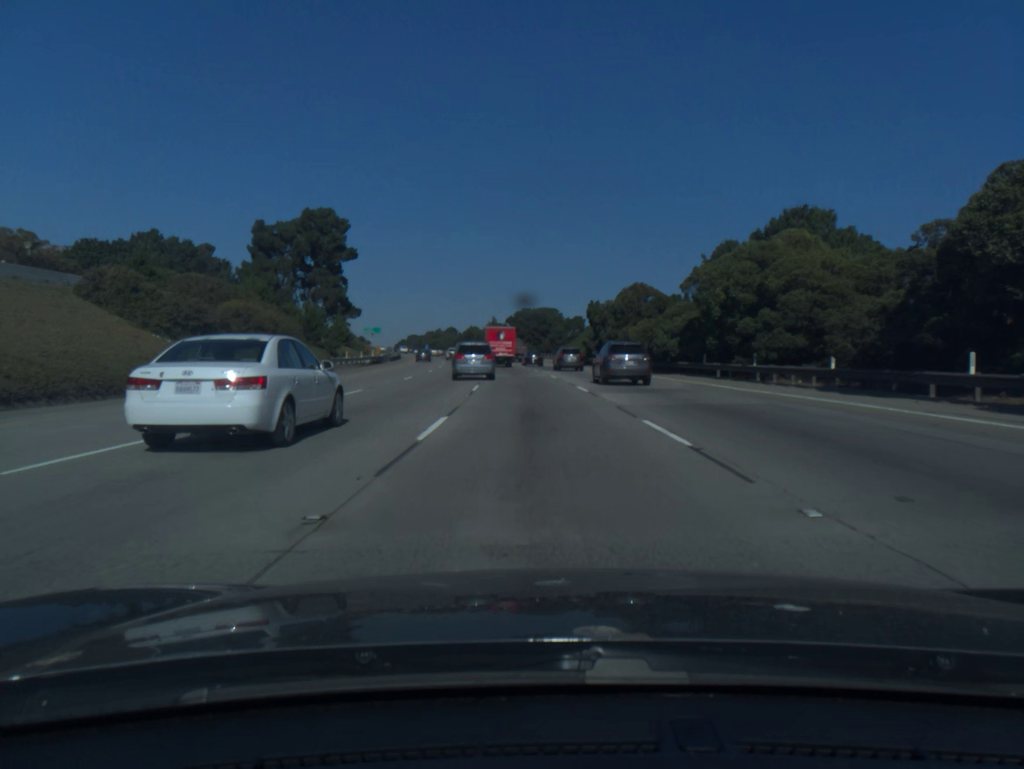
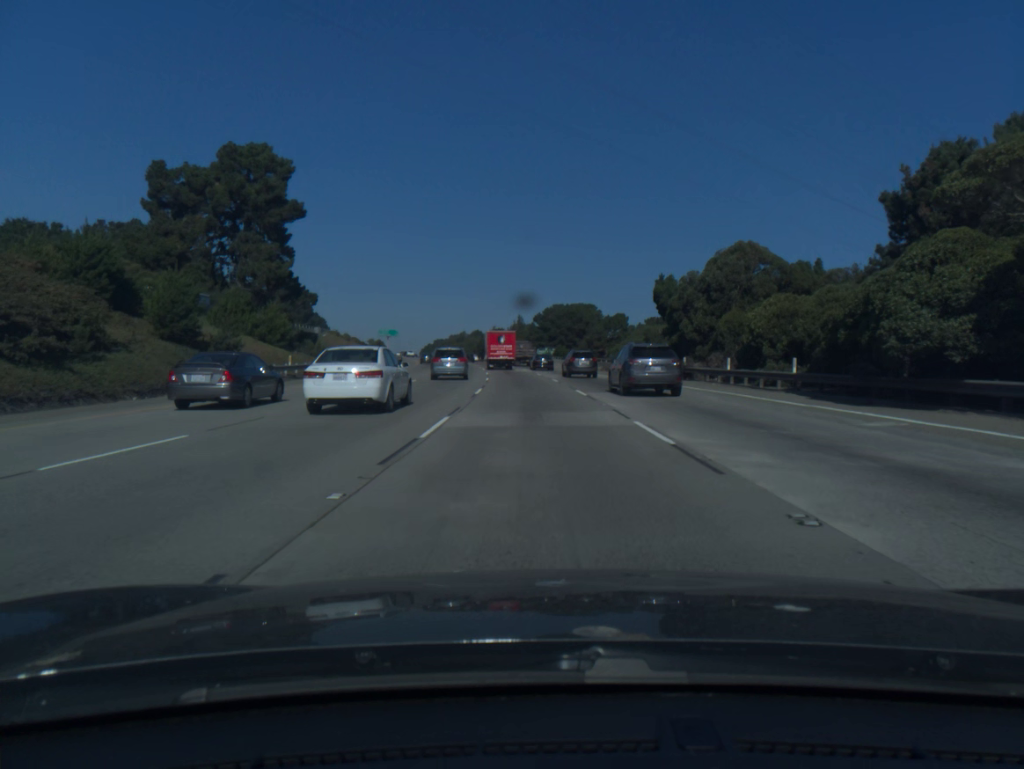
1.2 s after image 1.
(-0.6, +28.4) m; -2°
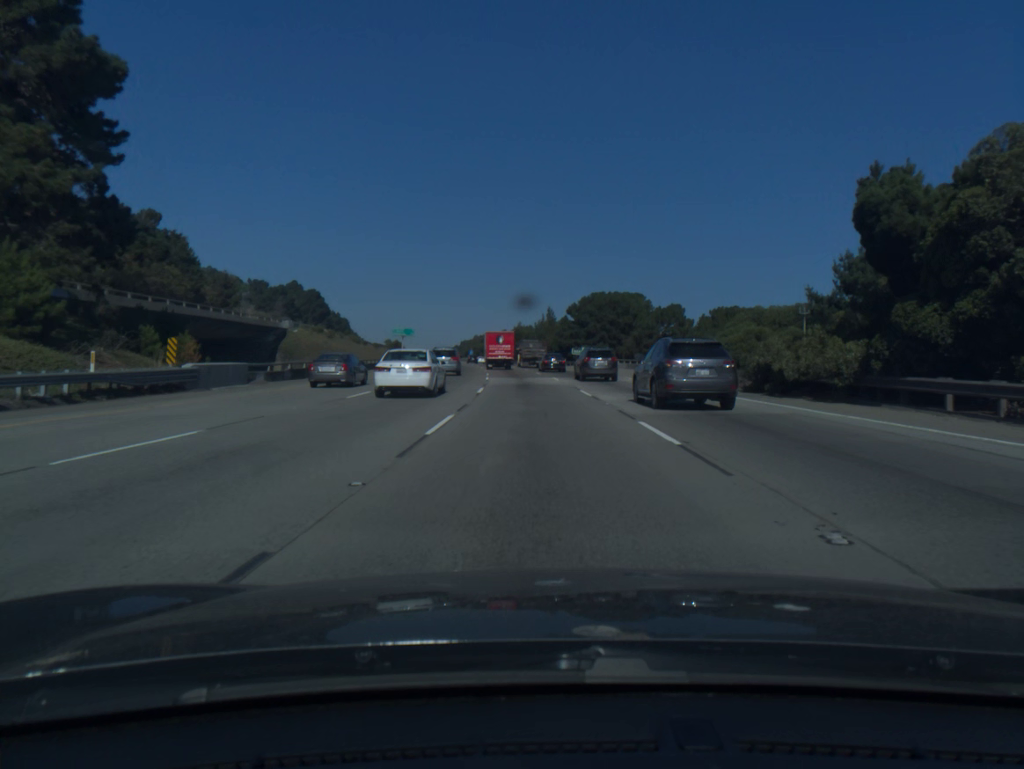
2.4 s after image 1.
(-0.6, +29.1) m; -2°
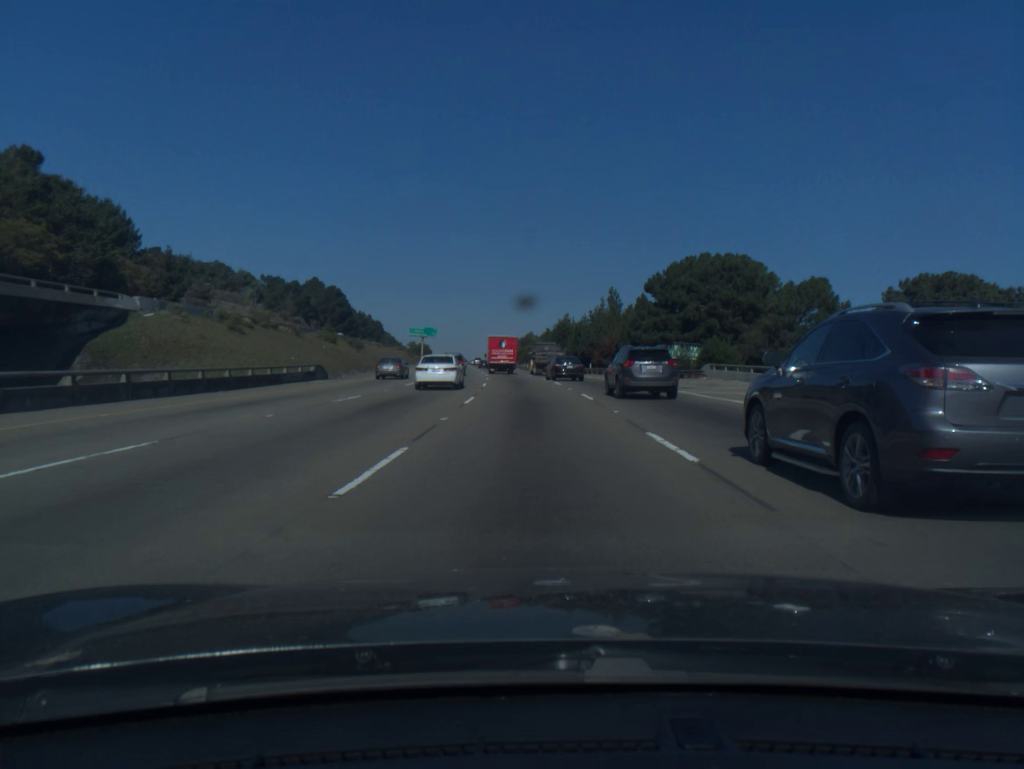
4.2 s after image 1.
(-1.2, +45.0) m; -3°
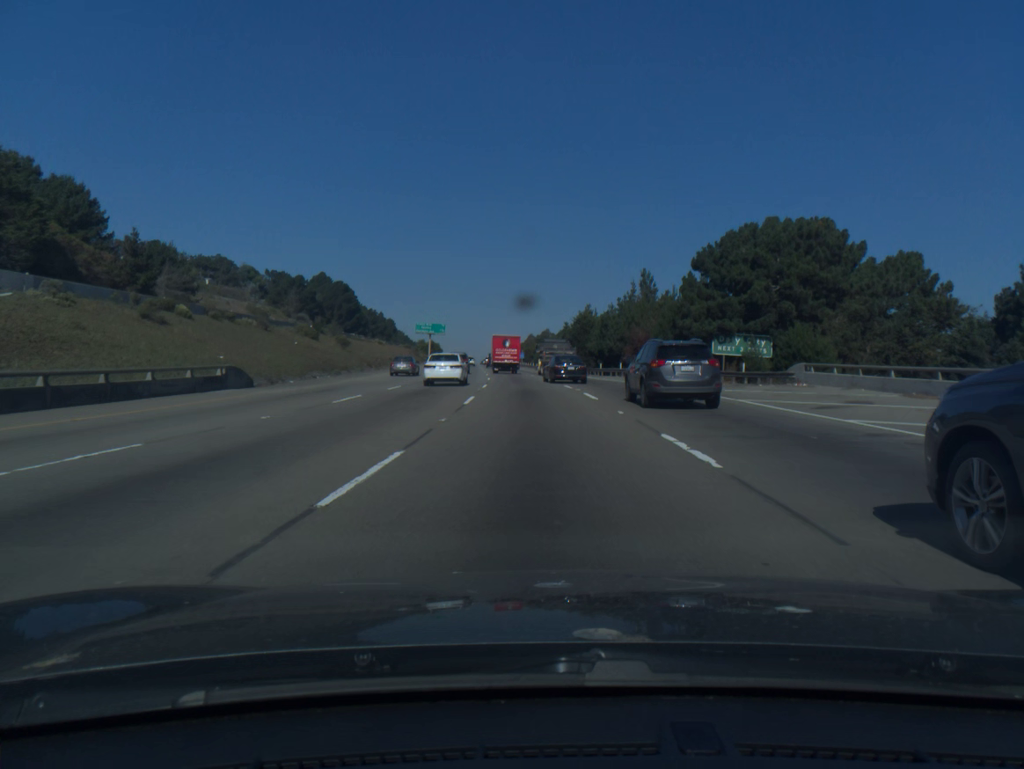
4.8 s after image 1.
(-0.1, +15.2) m; -1°
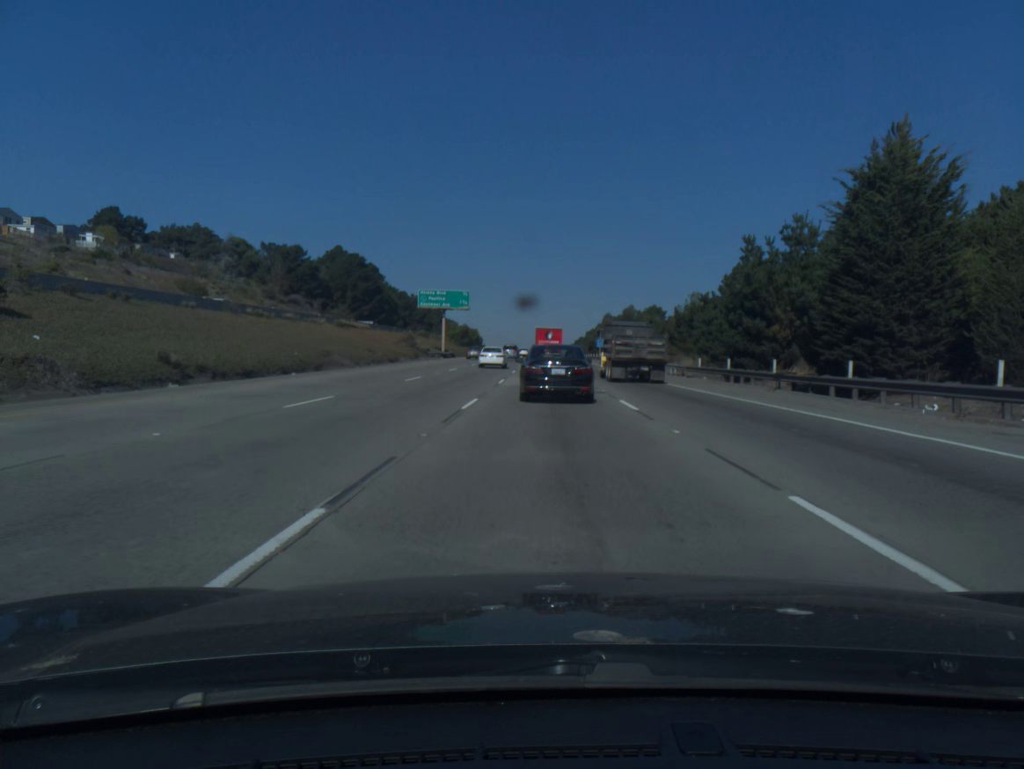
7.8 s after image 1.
(-3.4, +73.2) m; -5°
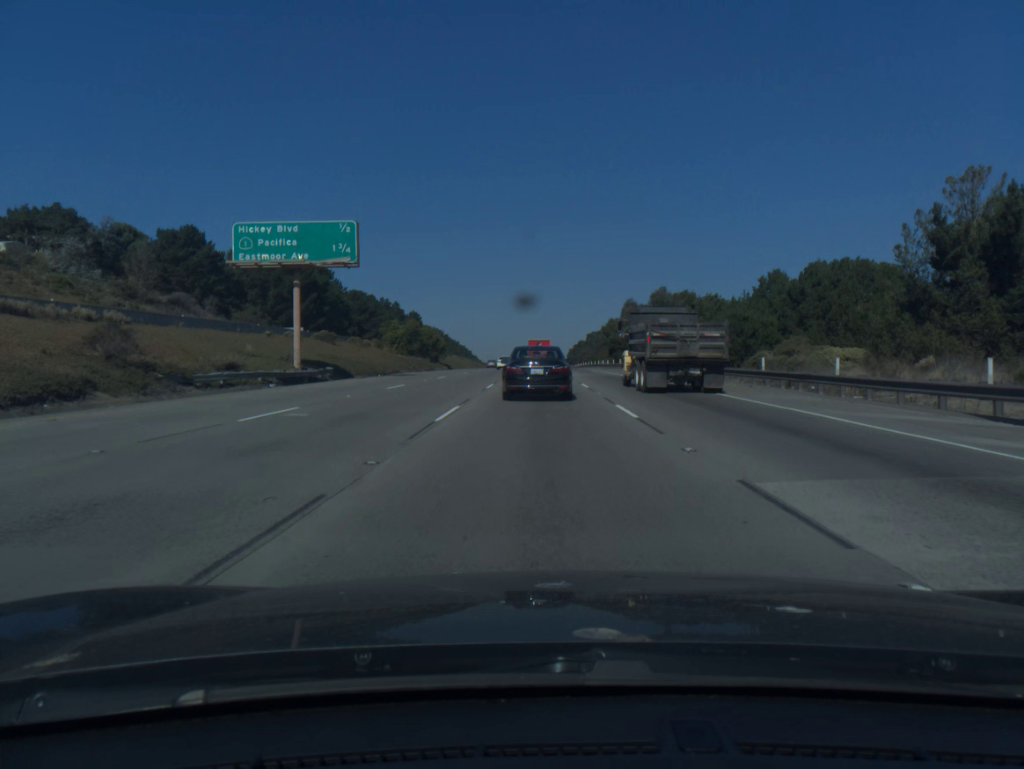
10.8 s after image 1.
(+0.2, +60.7) m; 0°
